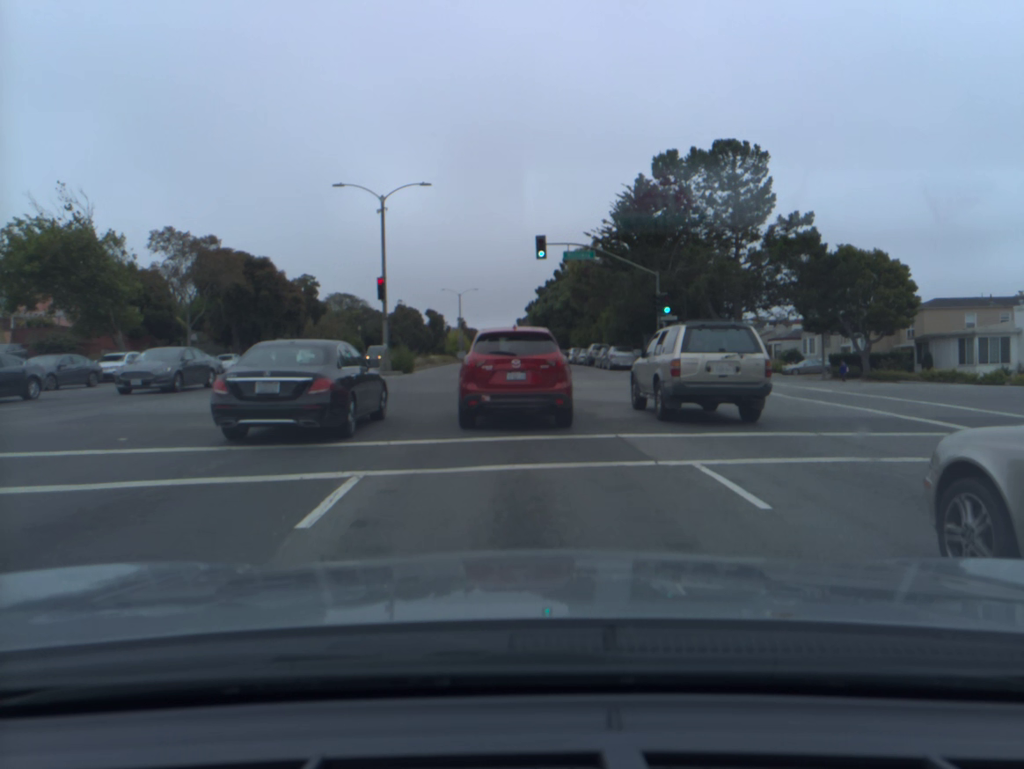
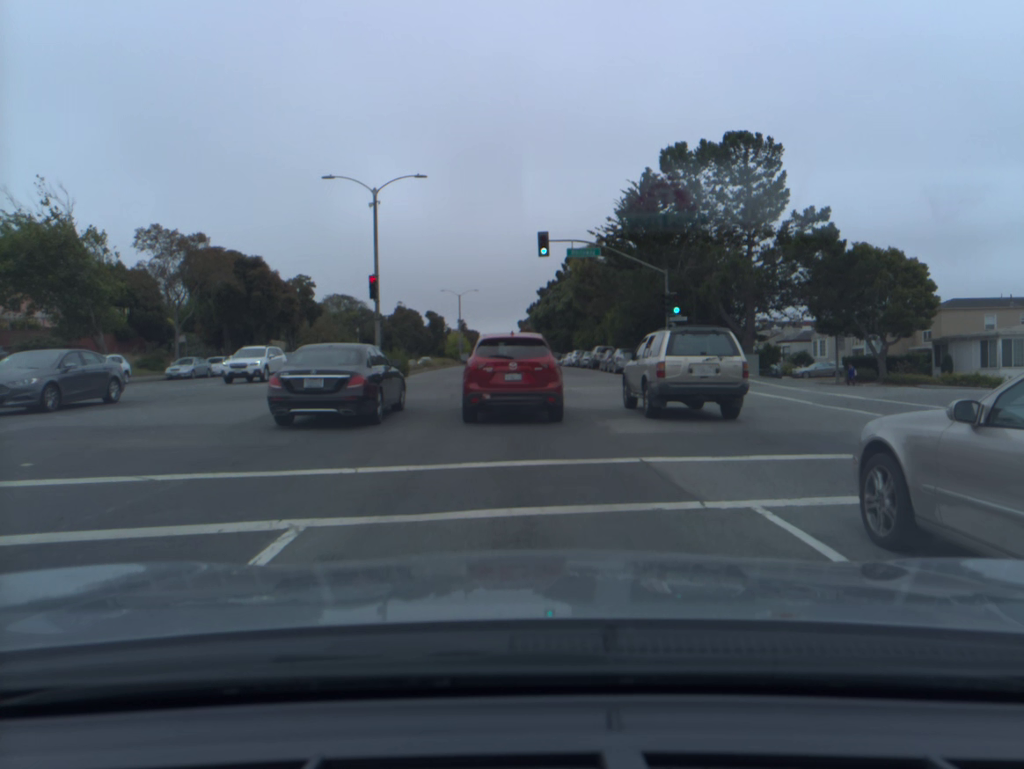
(0.0, +2.2) m; 0°
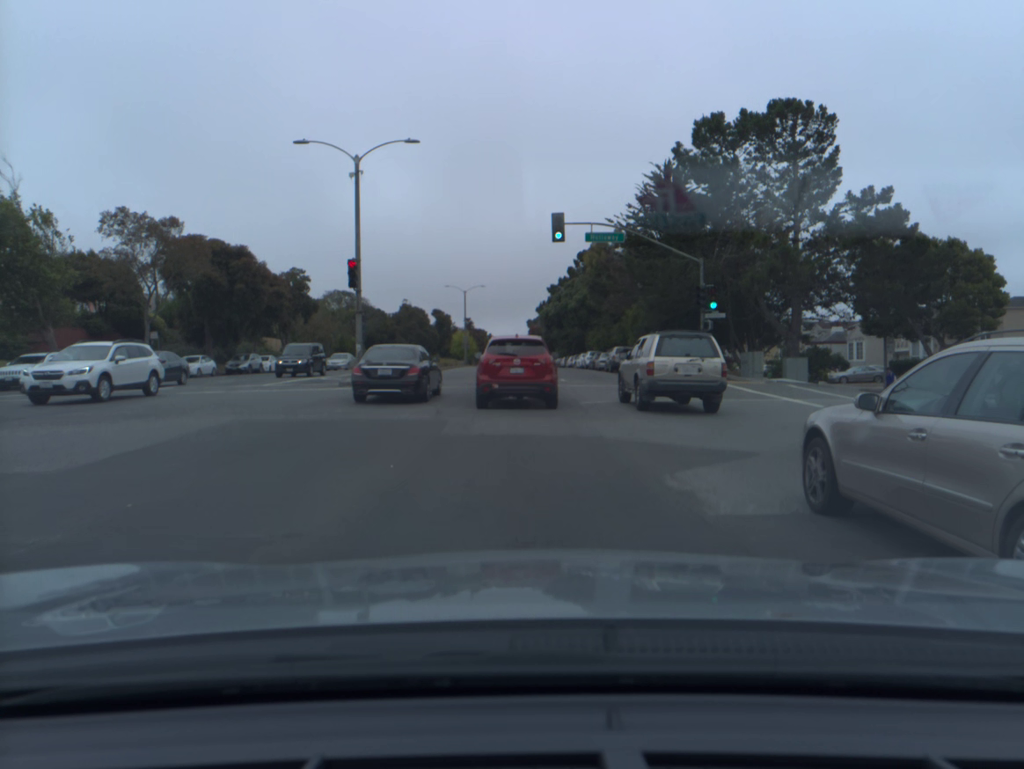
(0.0, +5.9) m; -1°
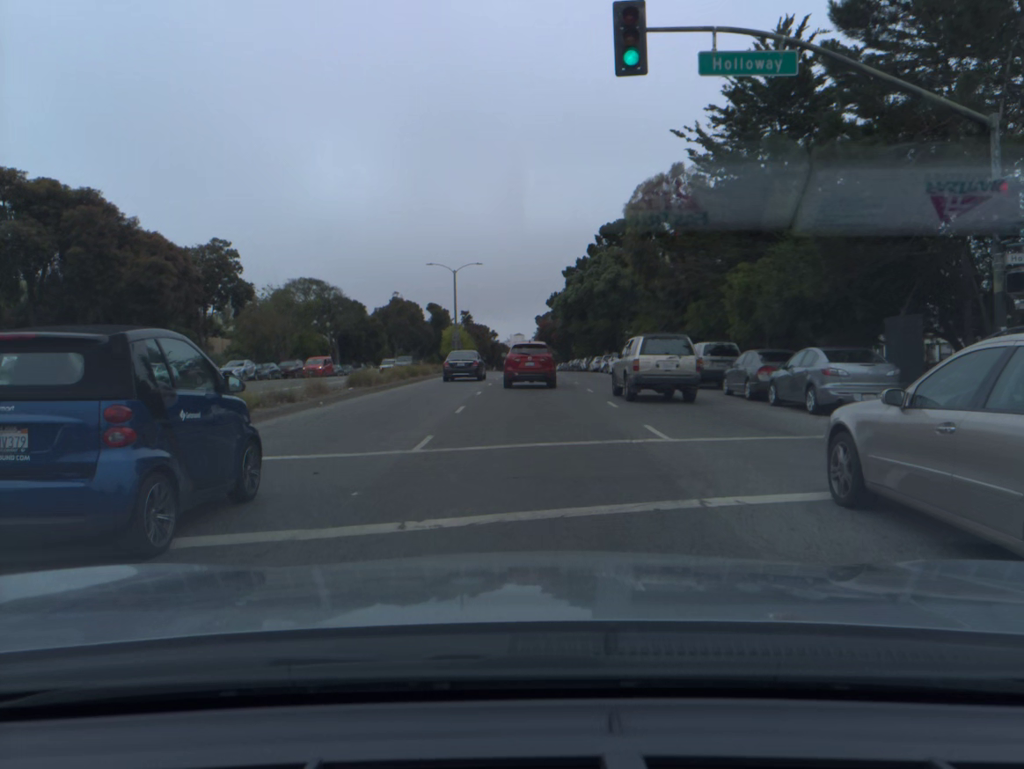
(0.0, +21.8) m; 0°
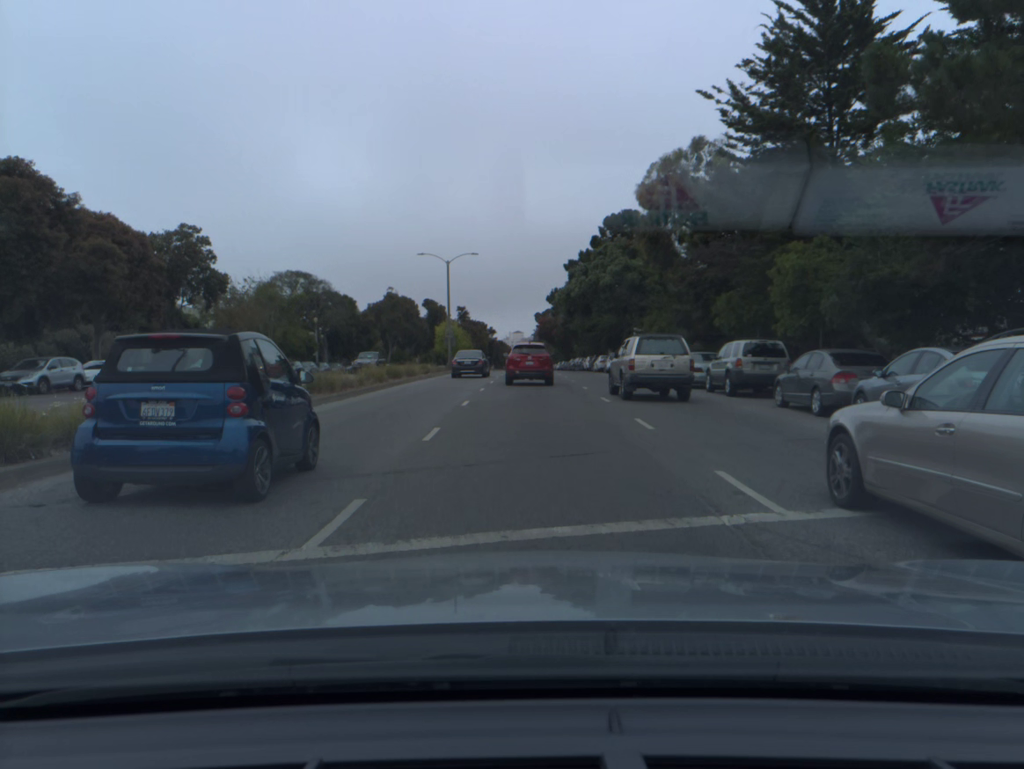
(0.0, +5.2) m; 0°
